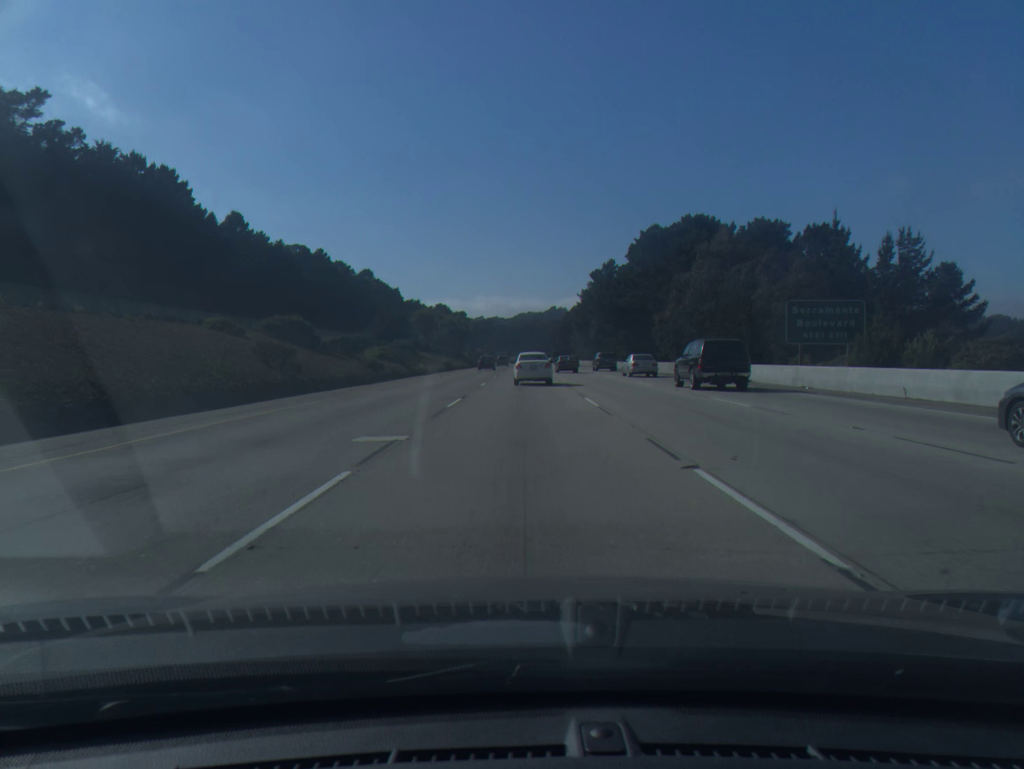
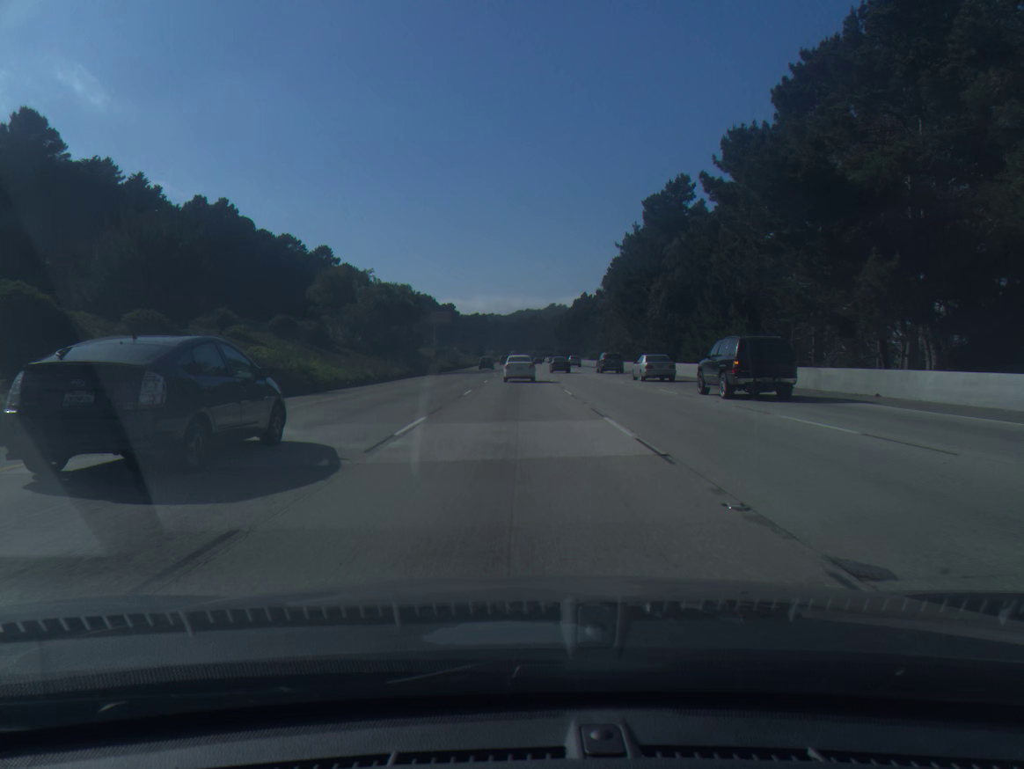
(+0.6, +65.0) m; 0°
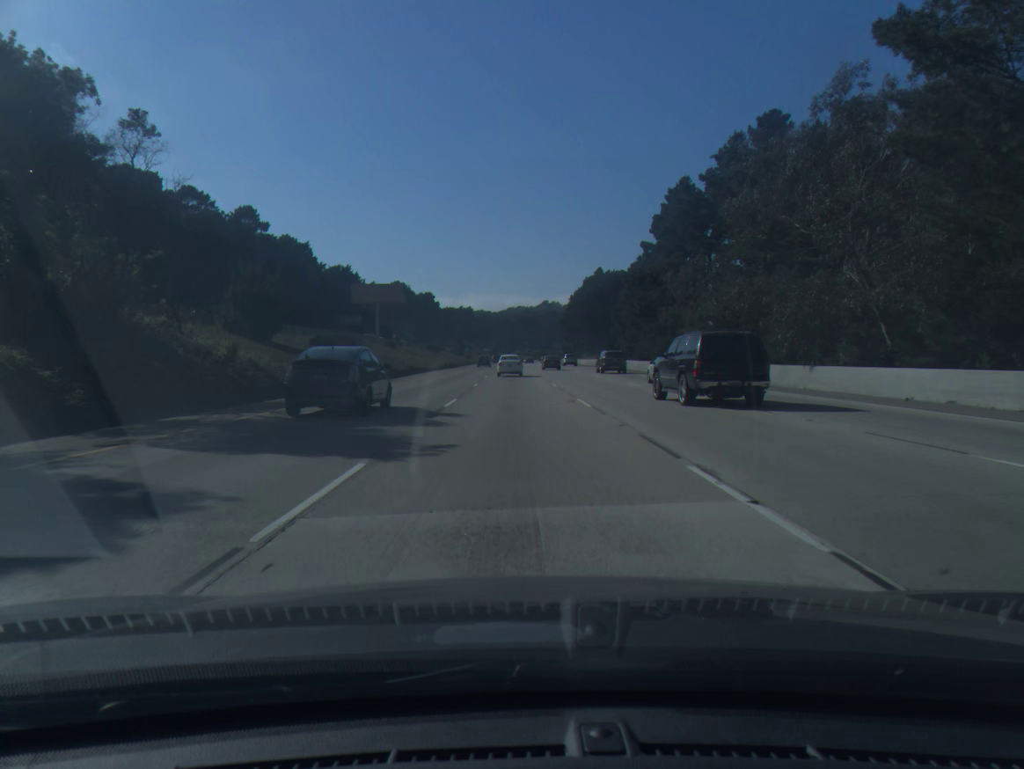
(-0.1, +65.7) m; +1°
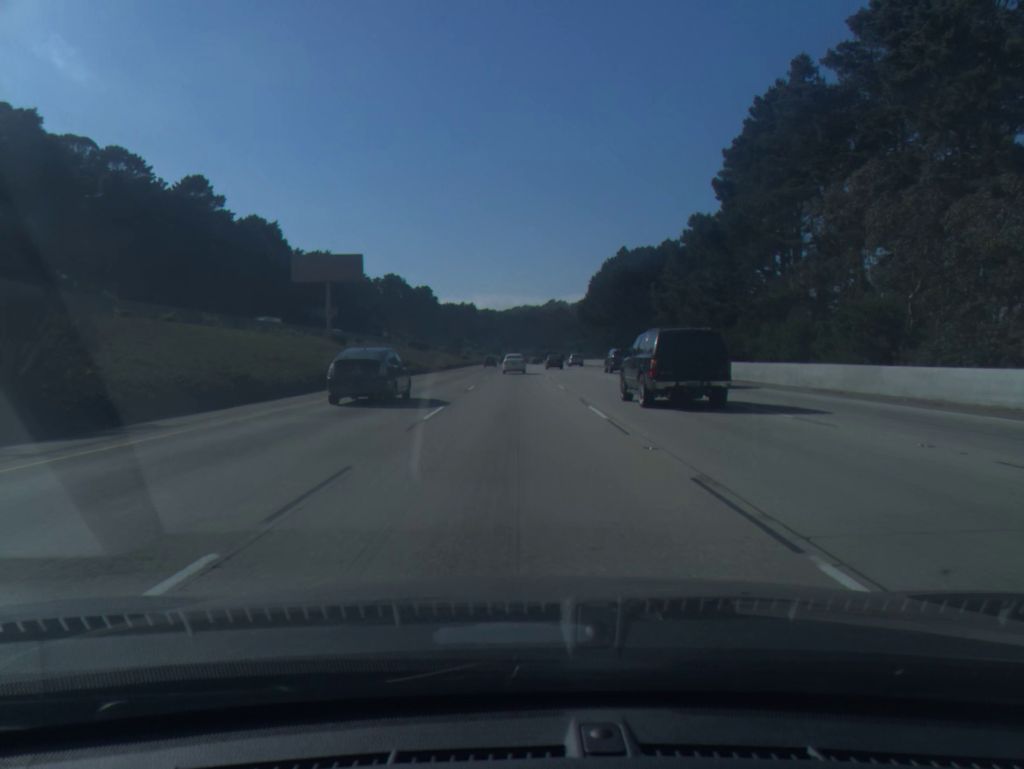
(-0.1, +33.5) m; 0°
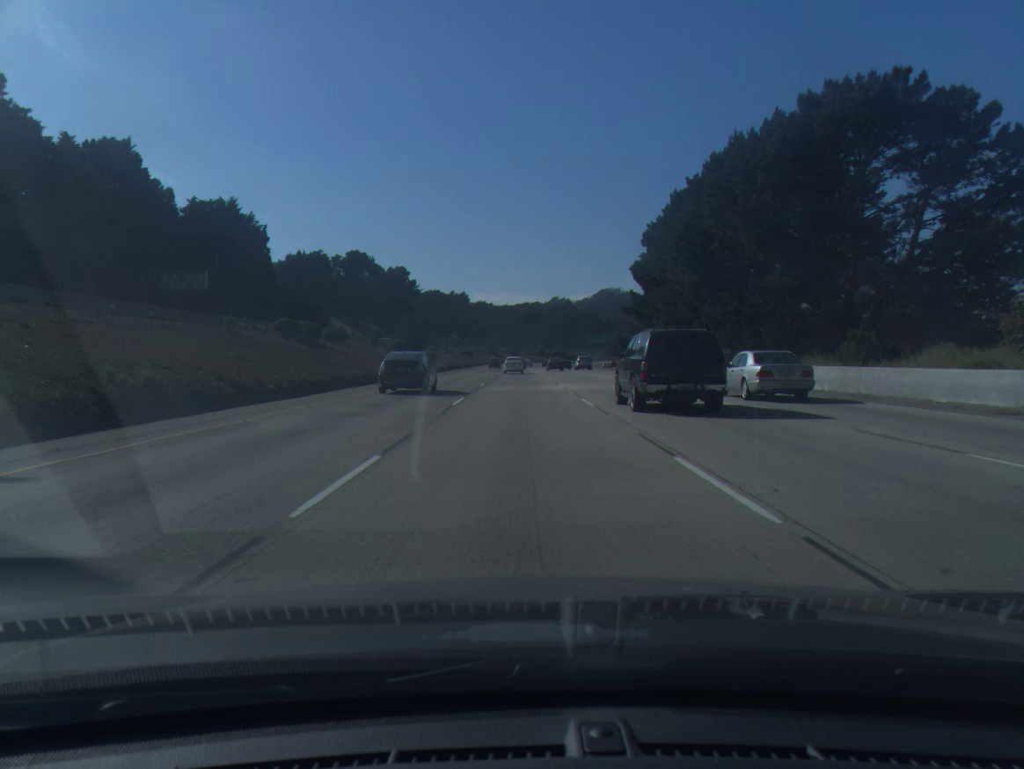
(-0.2, +68.1) m; 0°
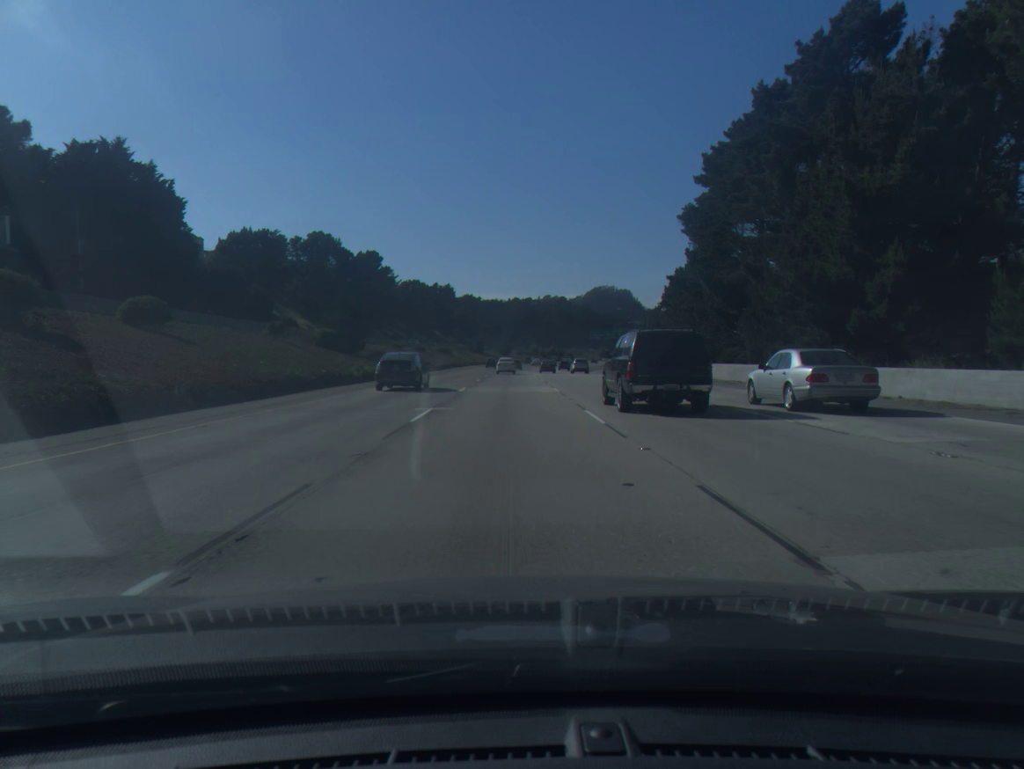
(+0.2, +34.8) m; +1°
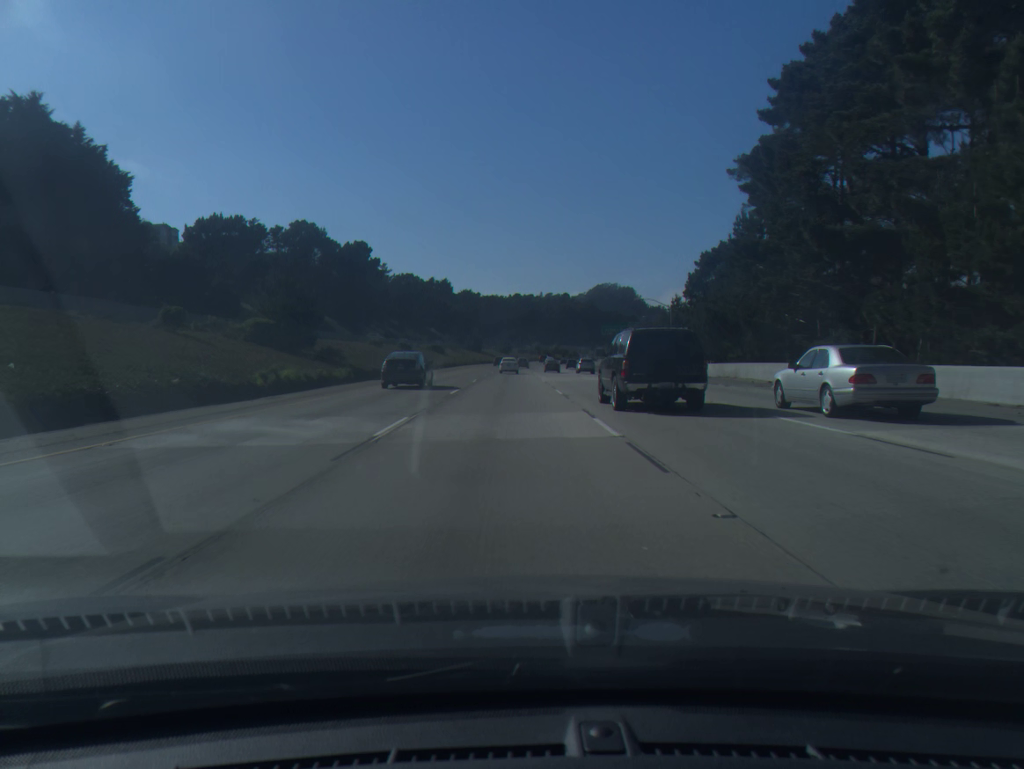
(0.0, +17.6) m; 0°
